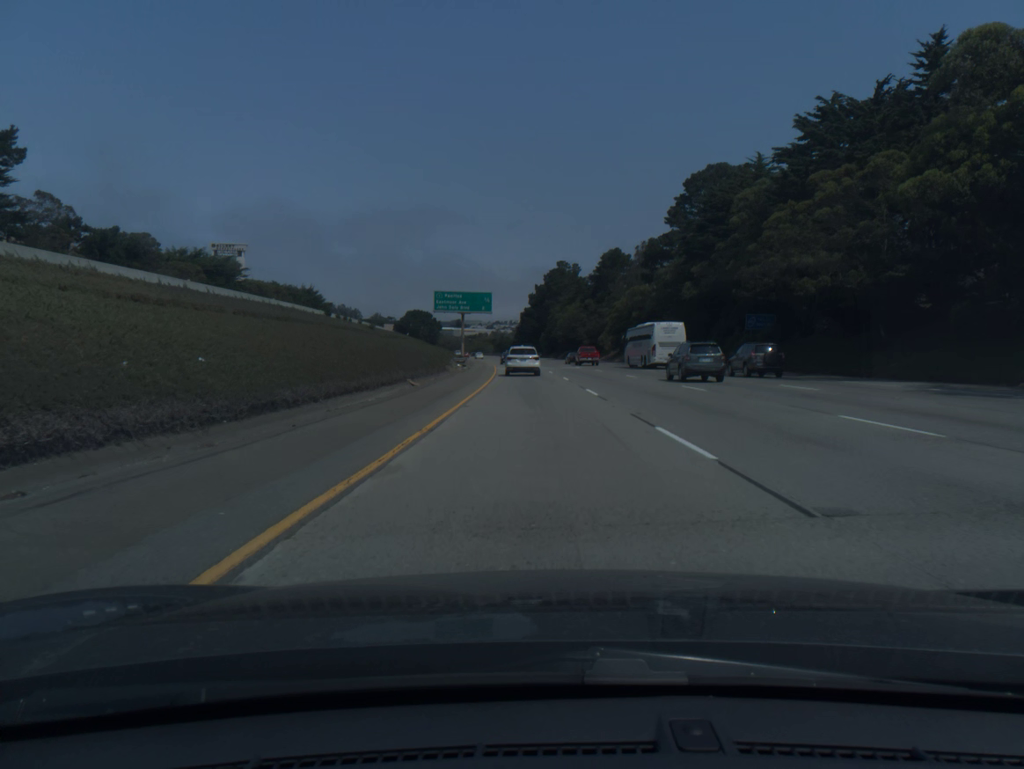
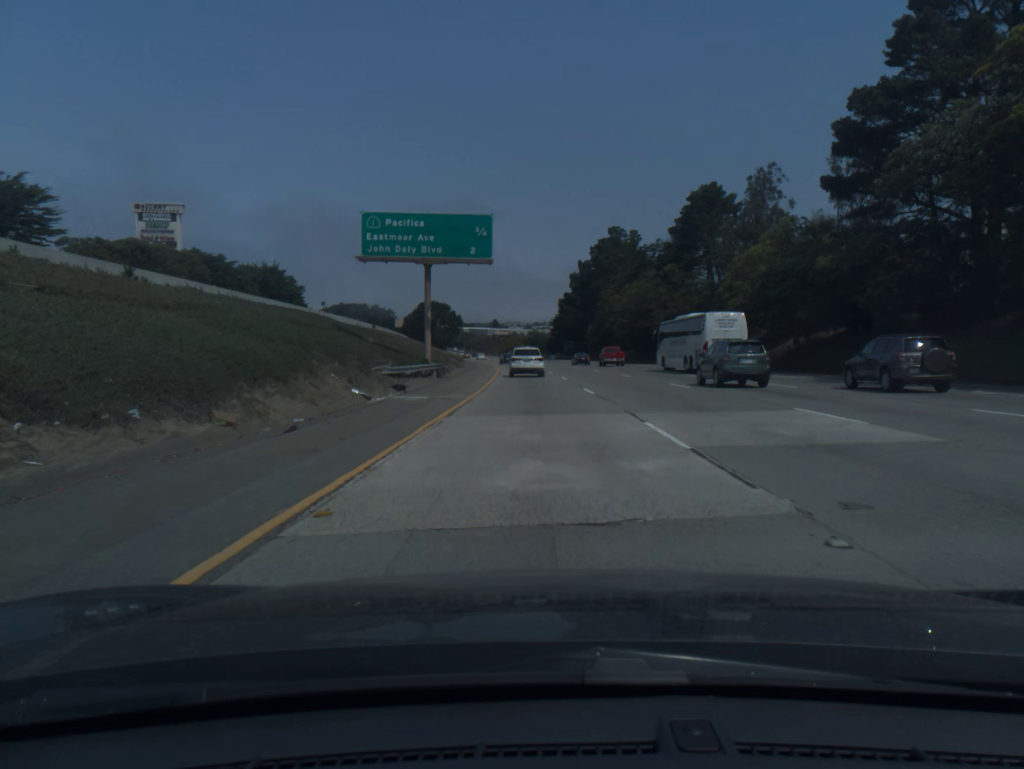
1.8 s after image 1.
(-1.3, +55.9) m; -3°
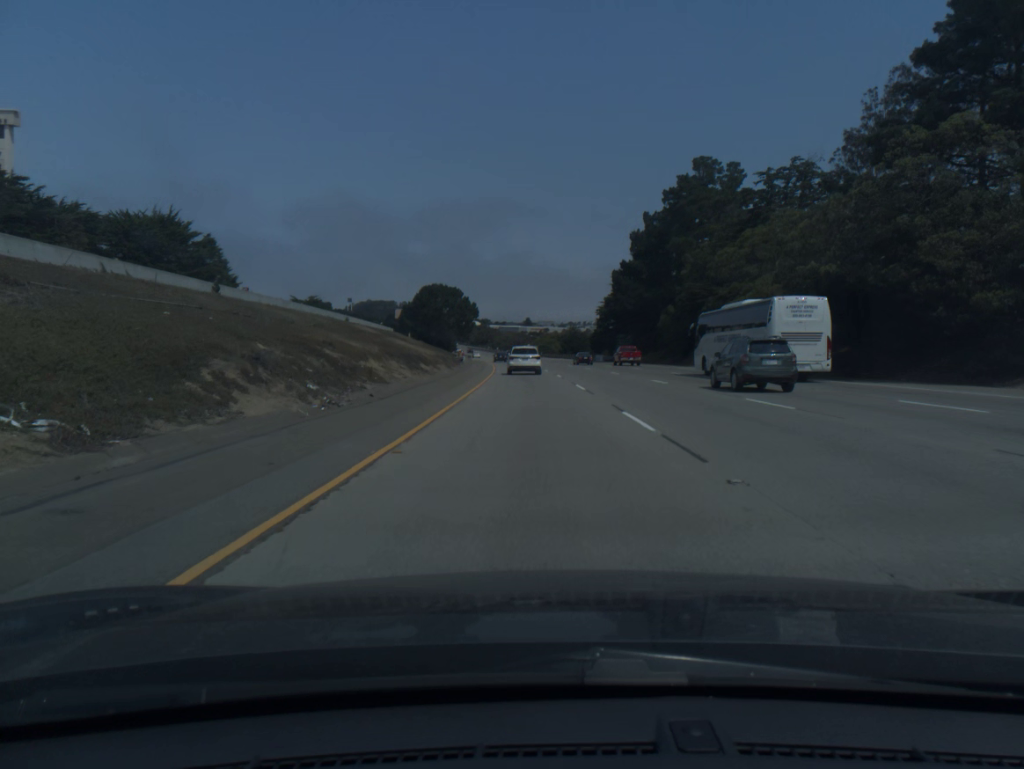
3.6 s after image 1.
(-1.2, +54.9) m; -2°
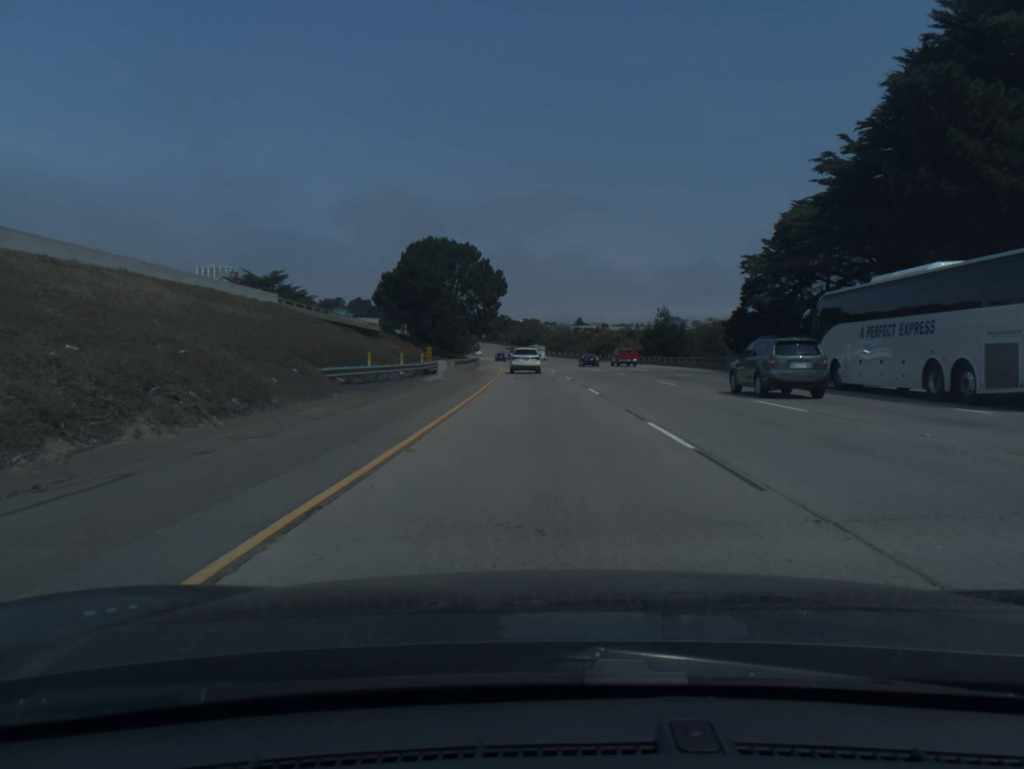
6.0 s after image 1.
(-2.5, +72.7) m; -4°
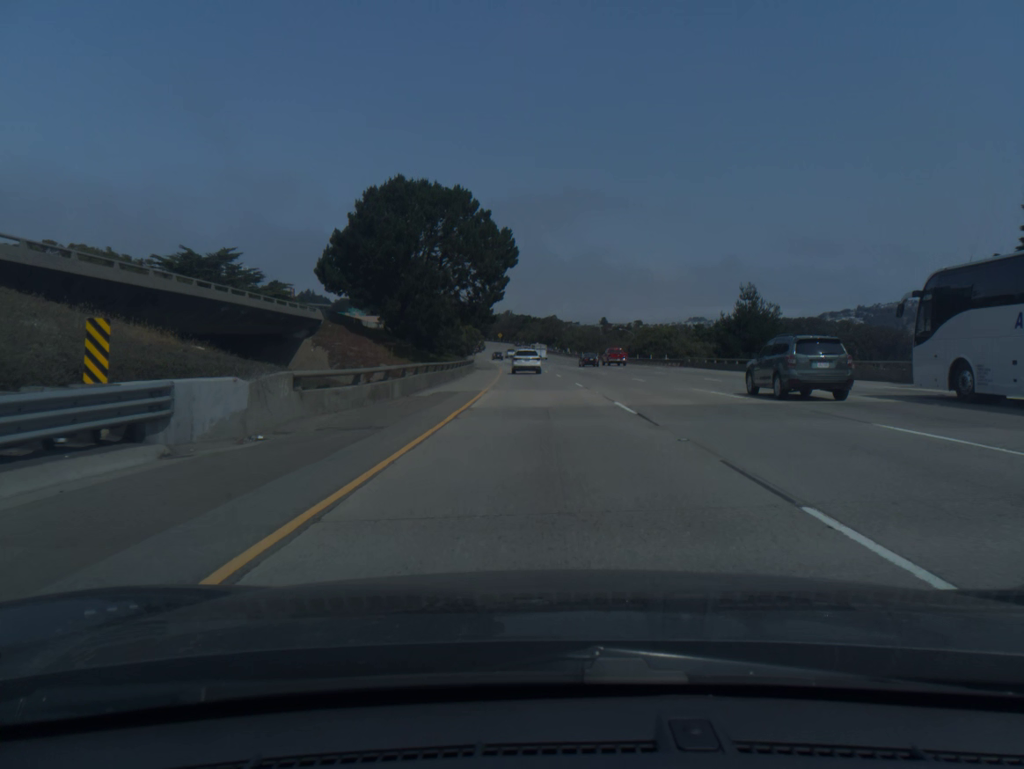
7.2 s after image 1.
(-0.5, +36.5) m; -2°
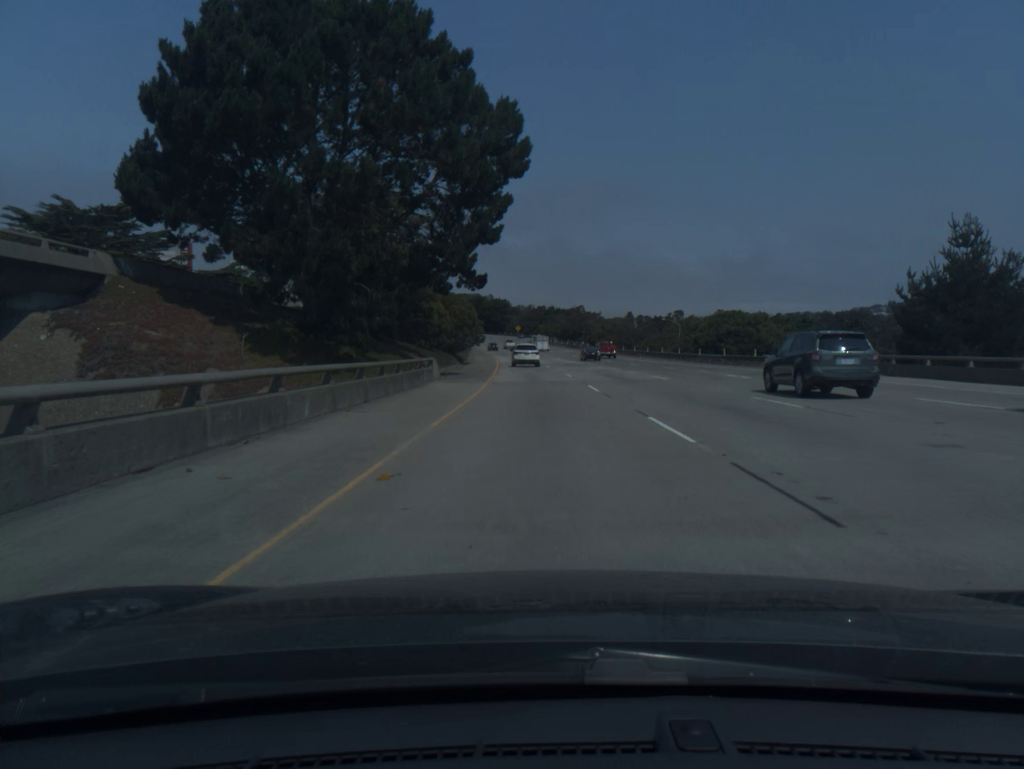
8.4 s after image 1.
(-0.5, +36.6) m; -2°
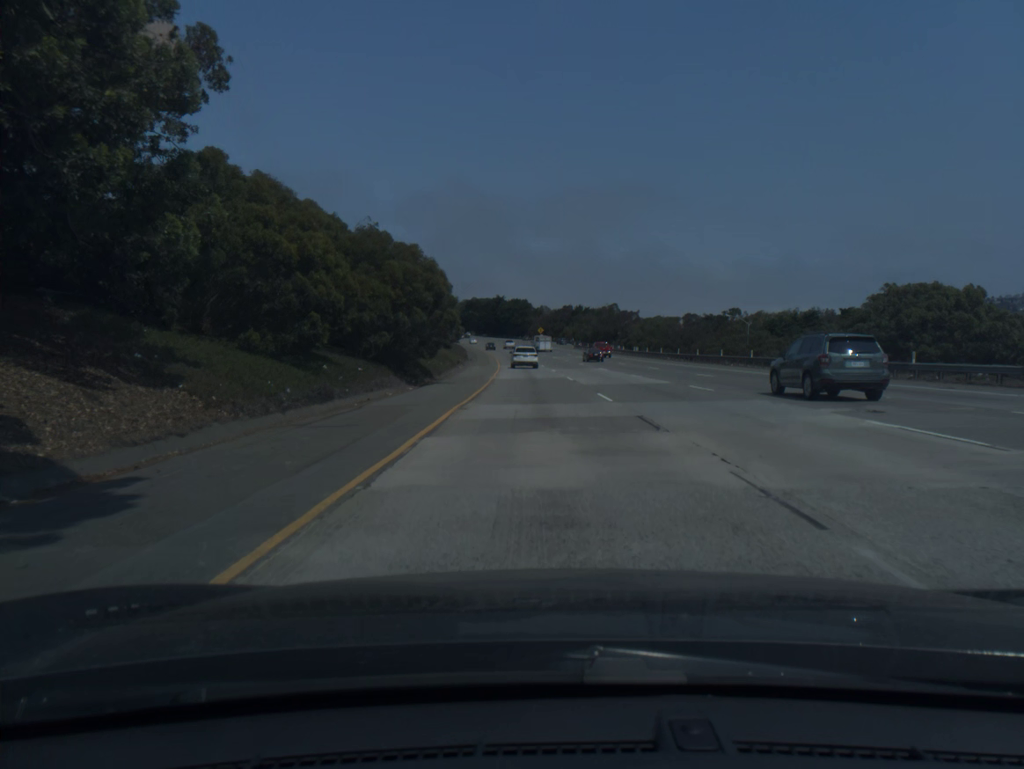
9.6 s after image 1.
(-0.6, +36.7) m; -2°
